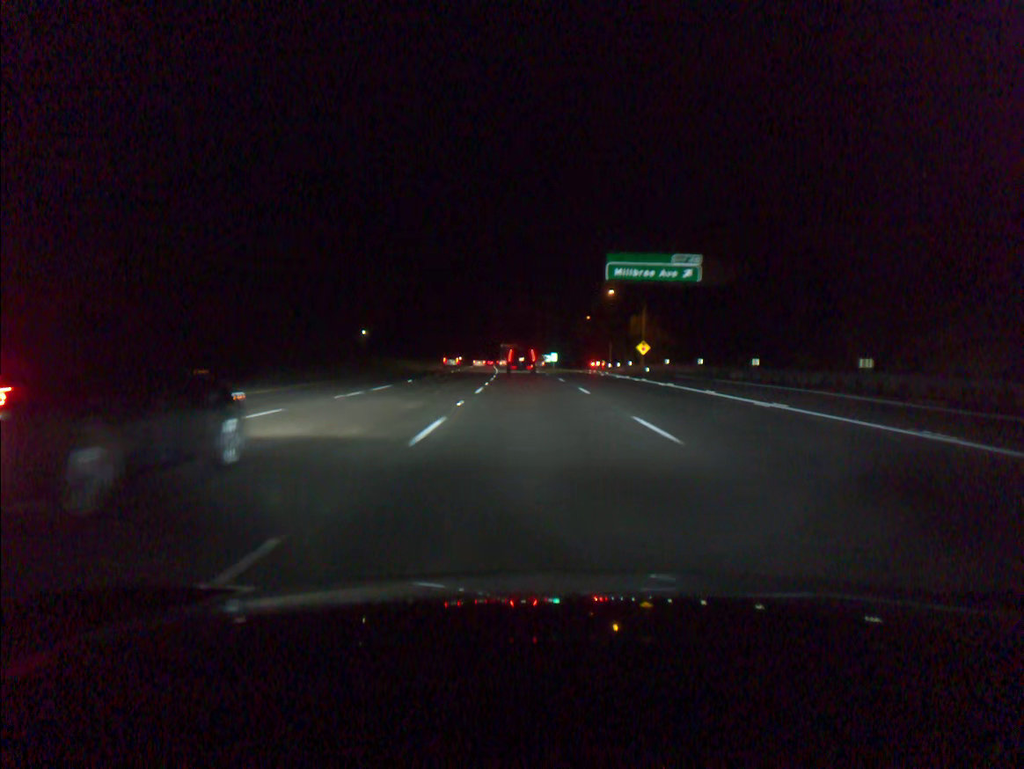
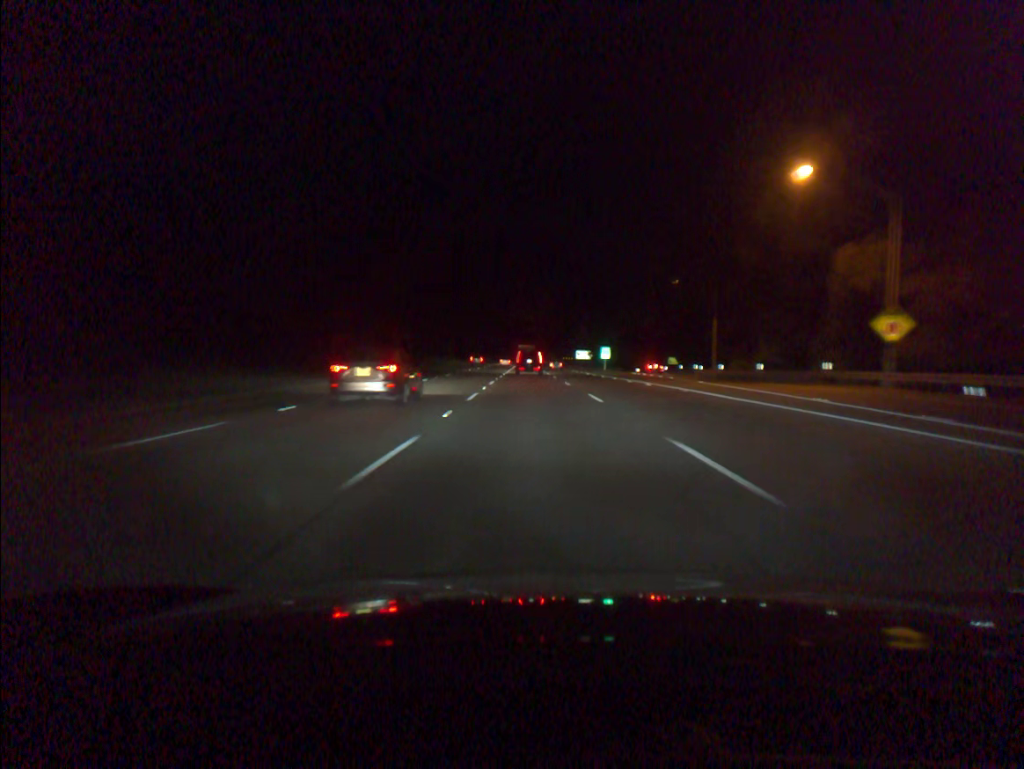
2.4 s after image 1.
(-1.3, +62.1) m; -2°
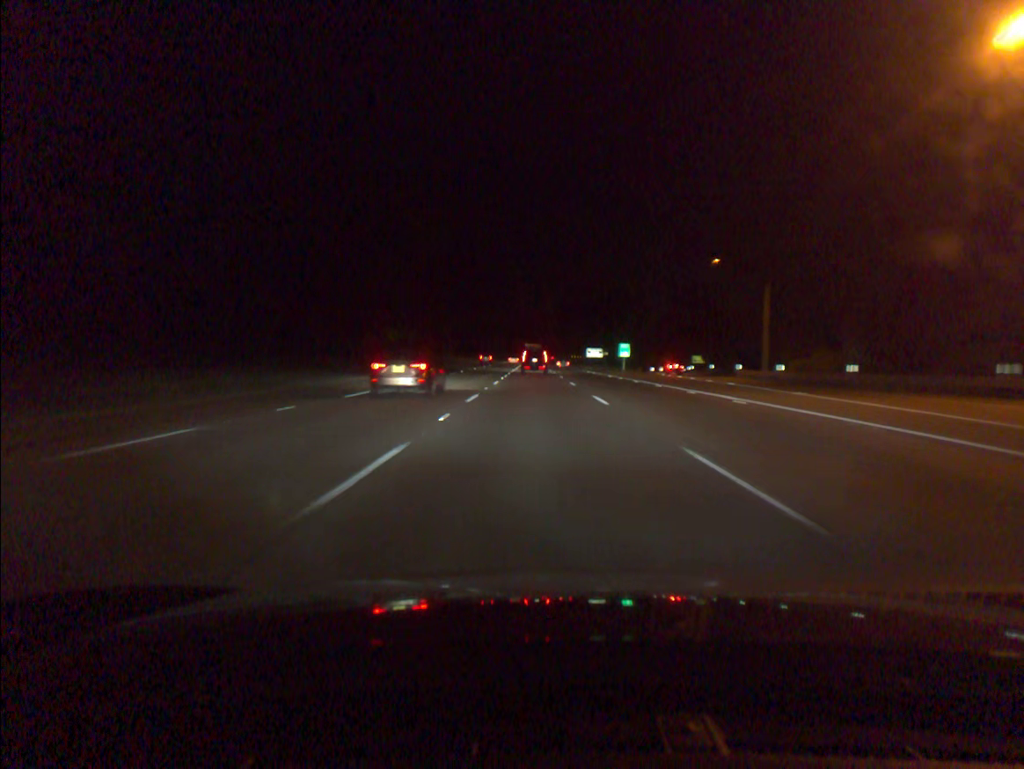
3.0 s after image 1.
(-0.1, +15.6) m; -1°
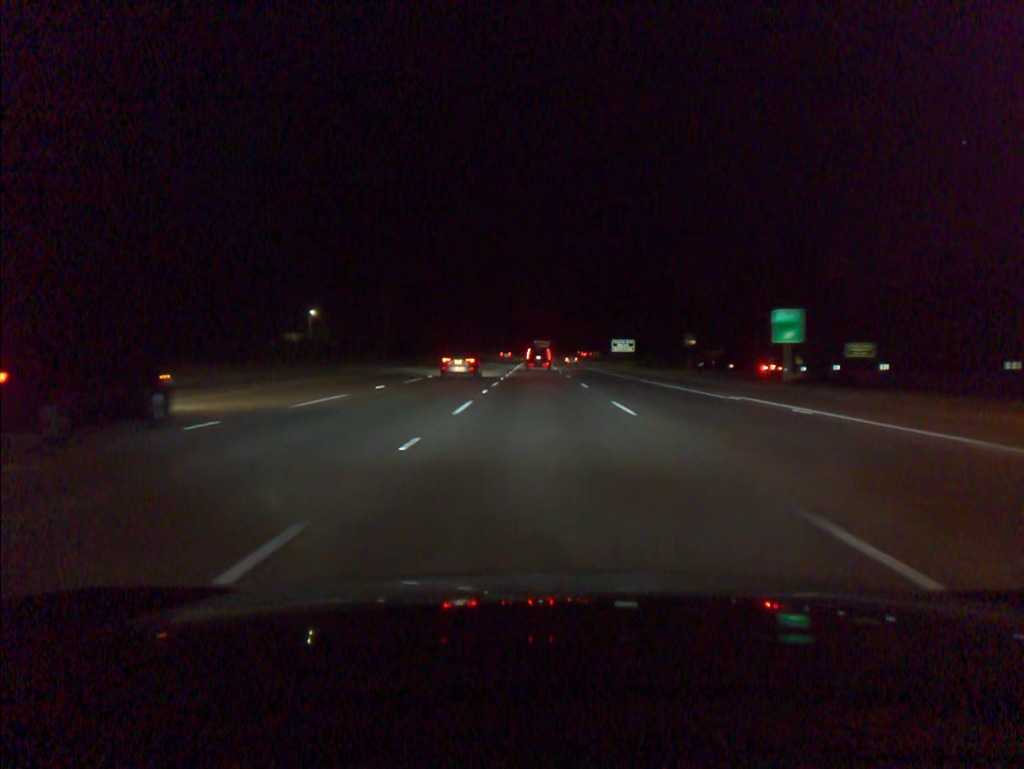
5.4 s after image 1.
(-0.3, +63.4) m; 0°
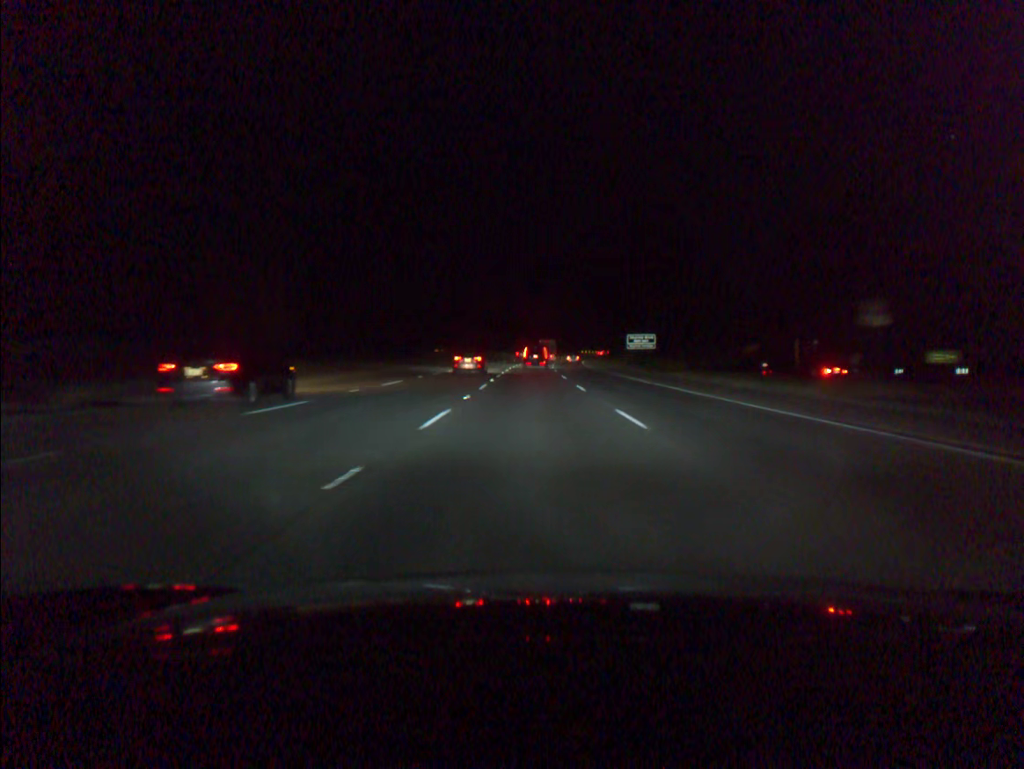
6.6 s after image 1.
(+0.1, +32.2) m; 0°
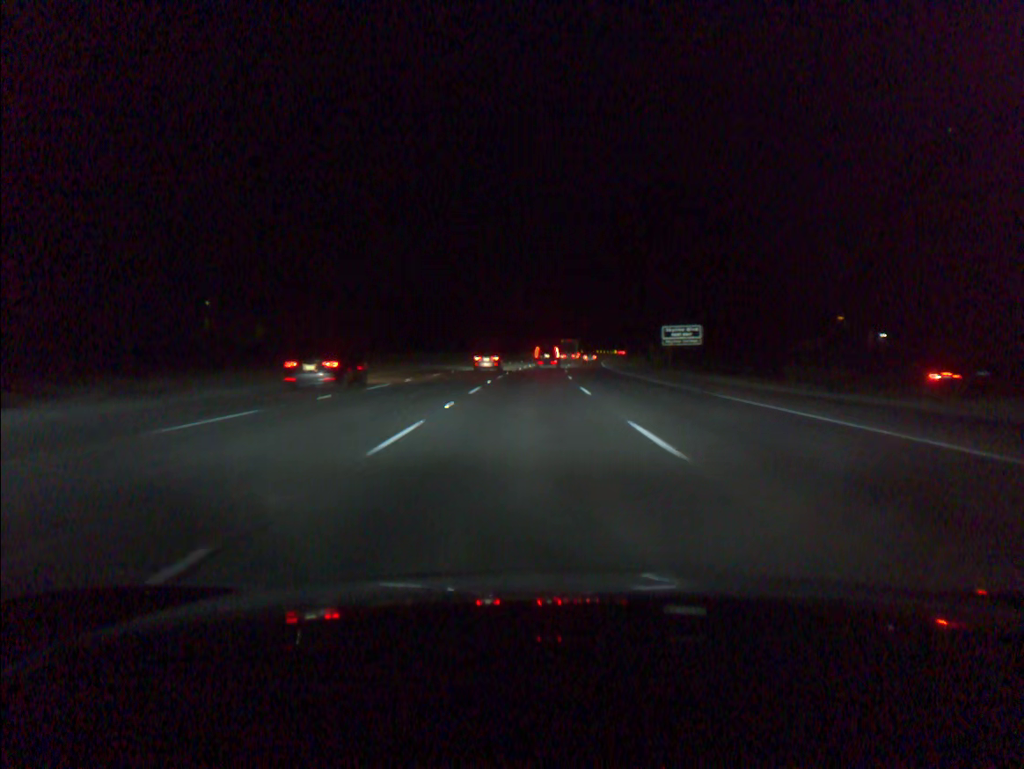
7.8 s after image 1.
(0.0, +32.5) m; 0°
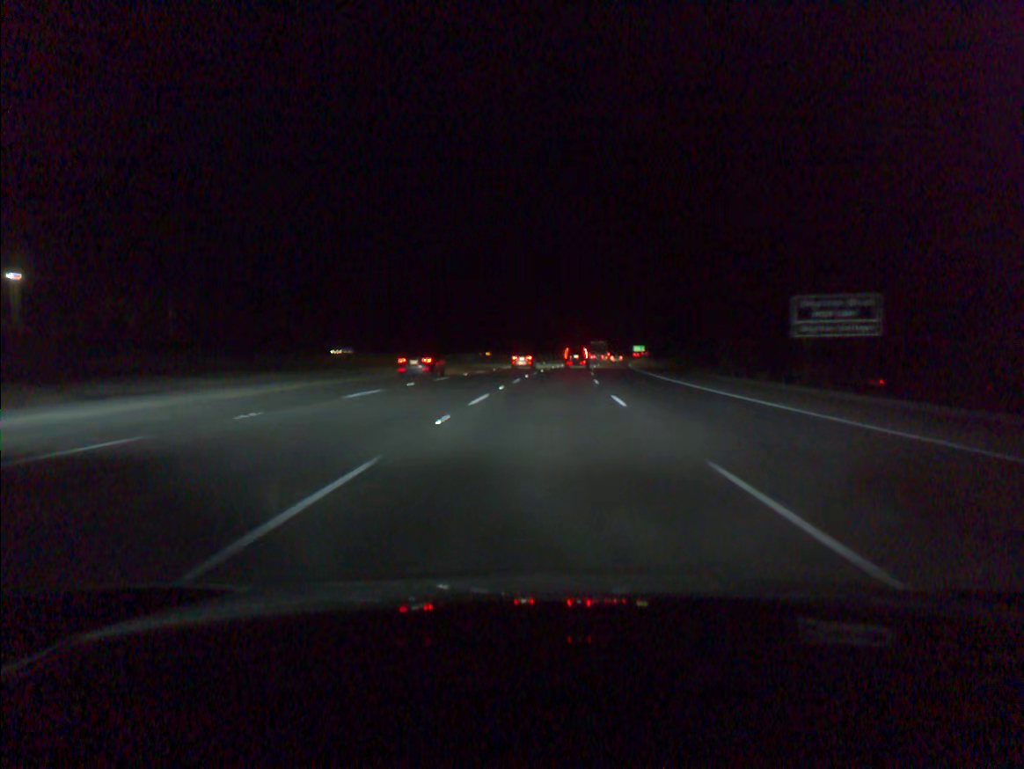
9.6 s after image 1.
(+0.1, +49.0) m; +1°
